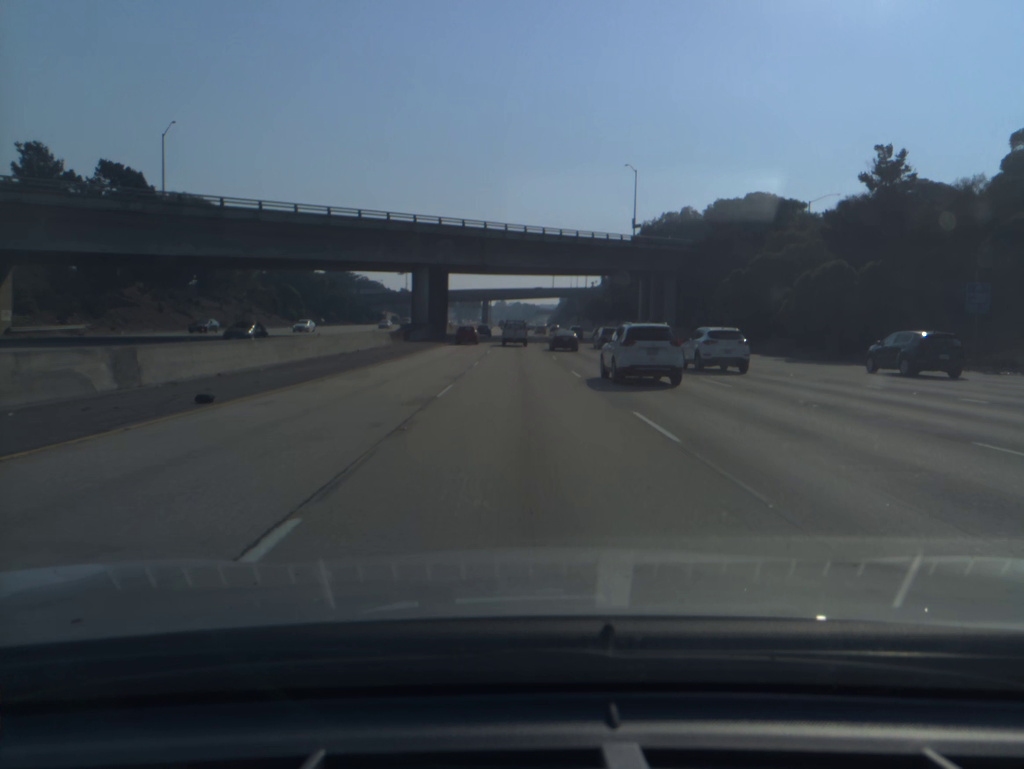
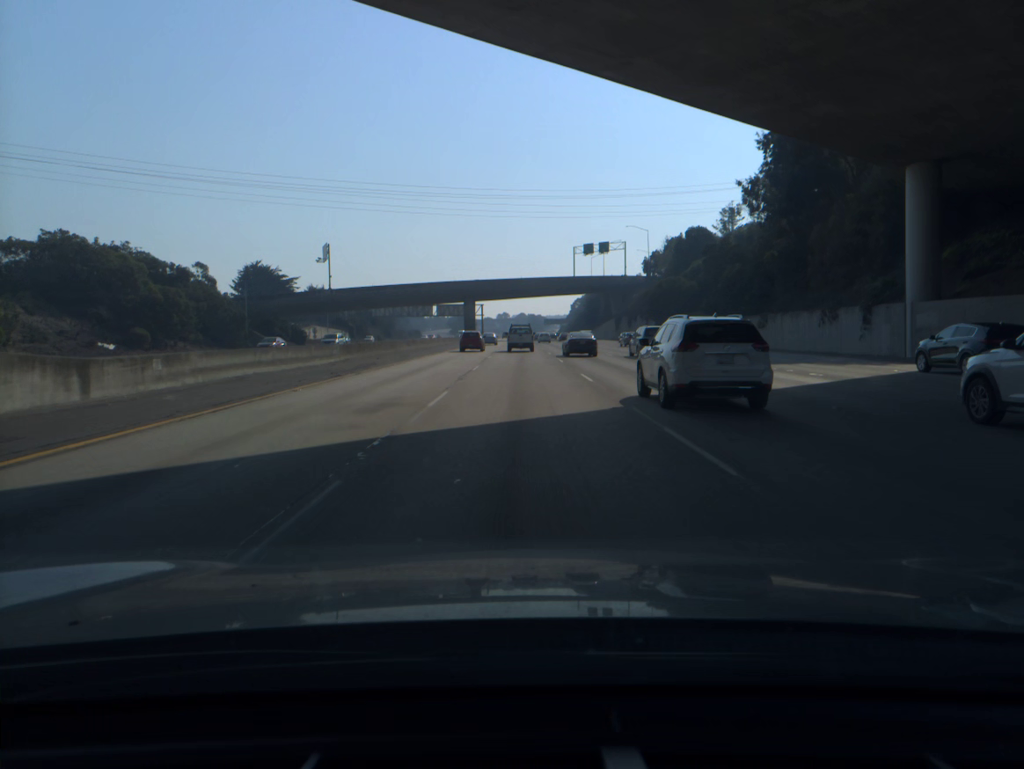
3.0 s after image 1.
(-0.7, +89.8) m; 0°
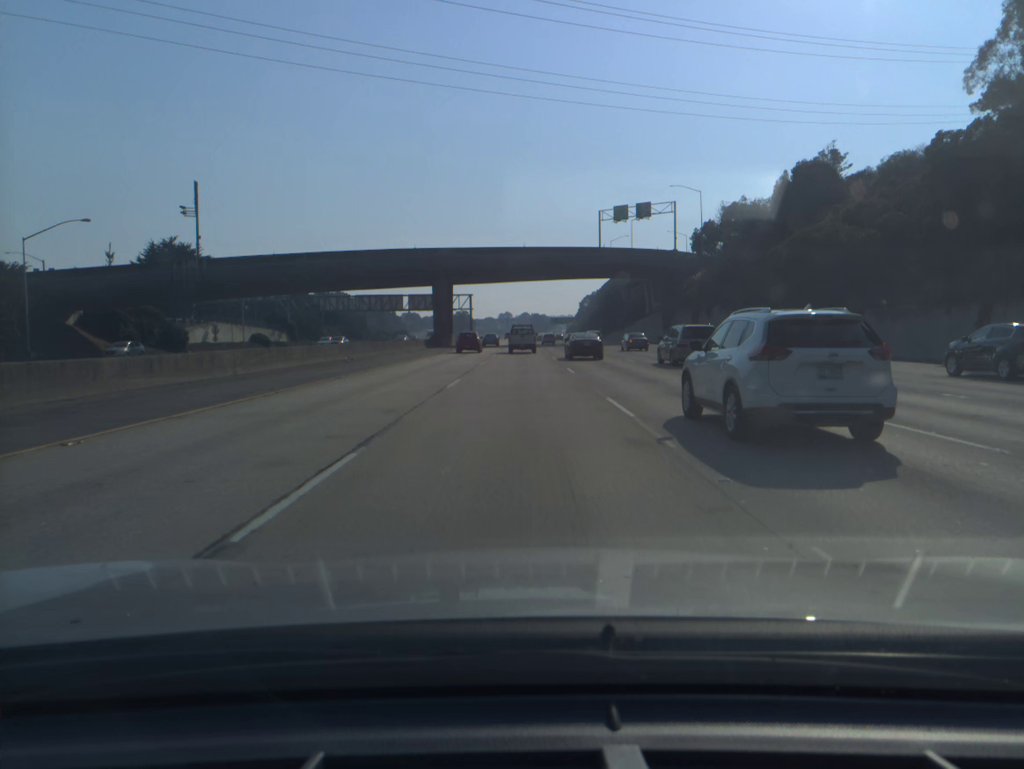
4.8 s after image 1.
(-0.3, +53.3) m; 0°
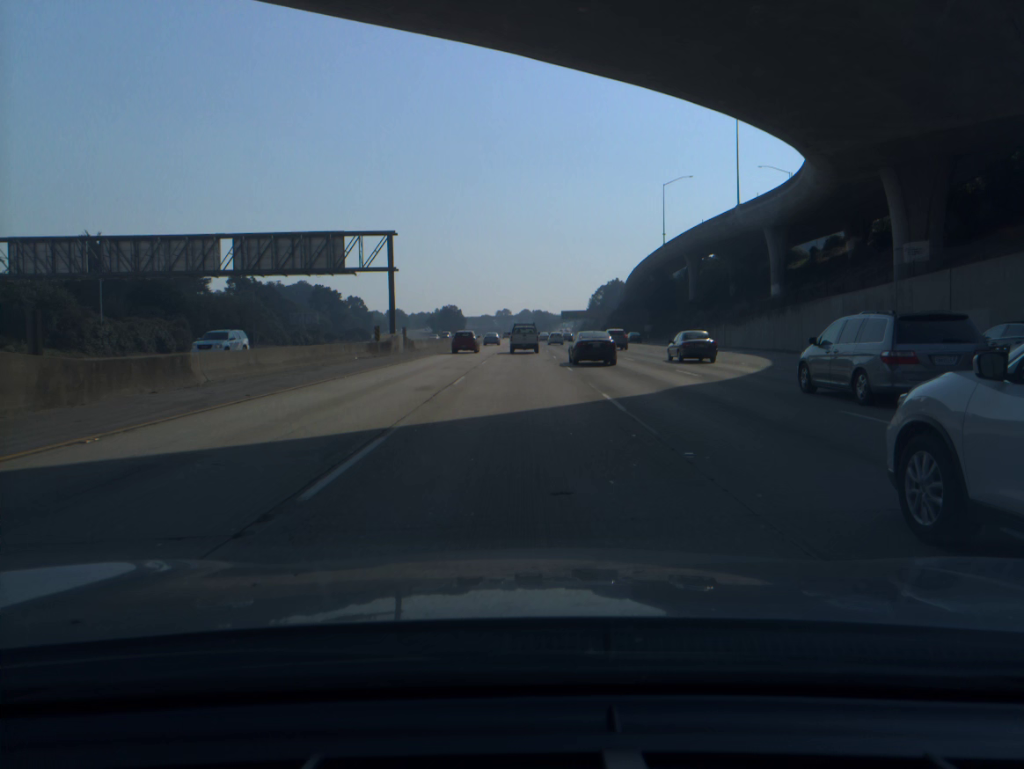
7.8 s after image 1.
(+0.1, +86.9) m; 0°
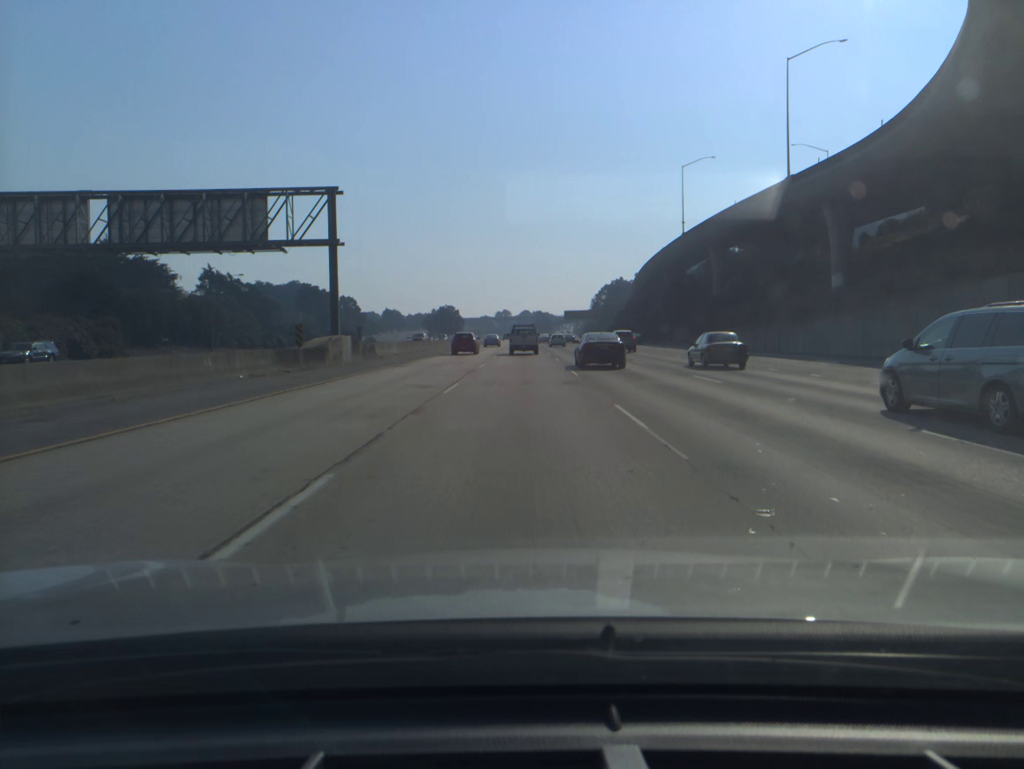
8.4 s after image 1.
(0.0, +17.2) m; 0°
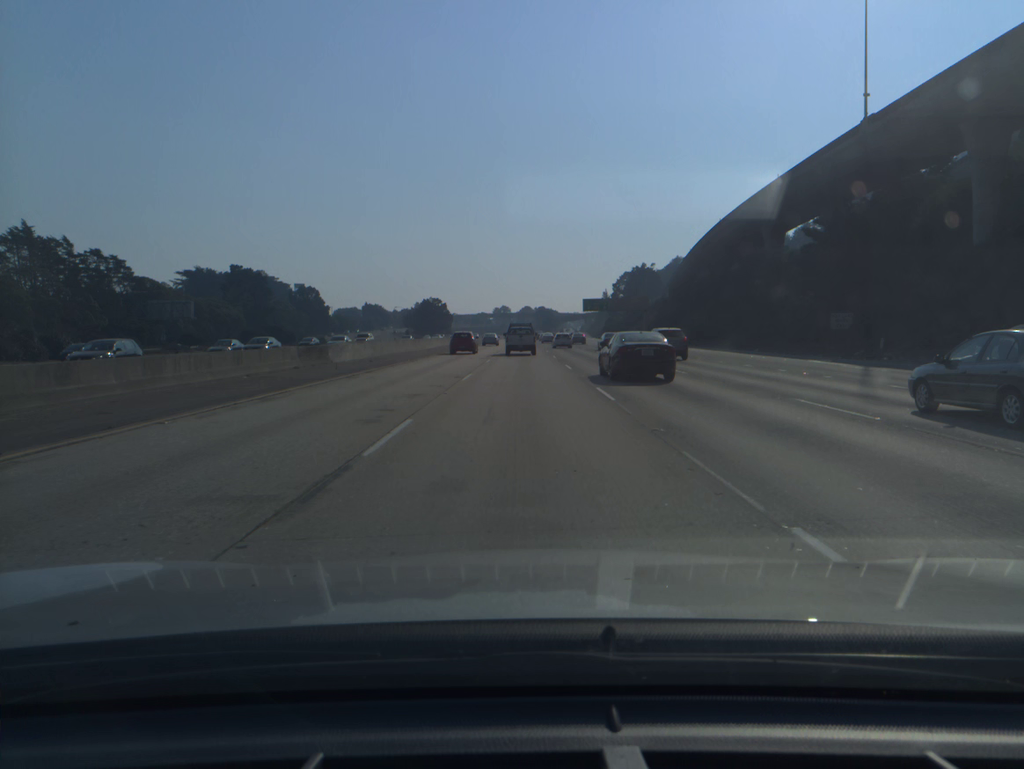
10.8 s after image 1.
(-0.2, +67.9) m; 0°
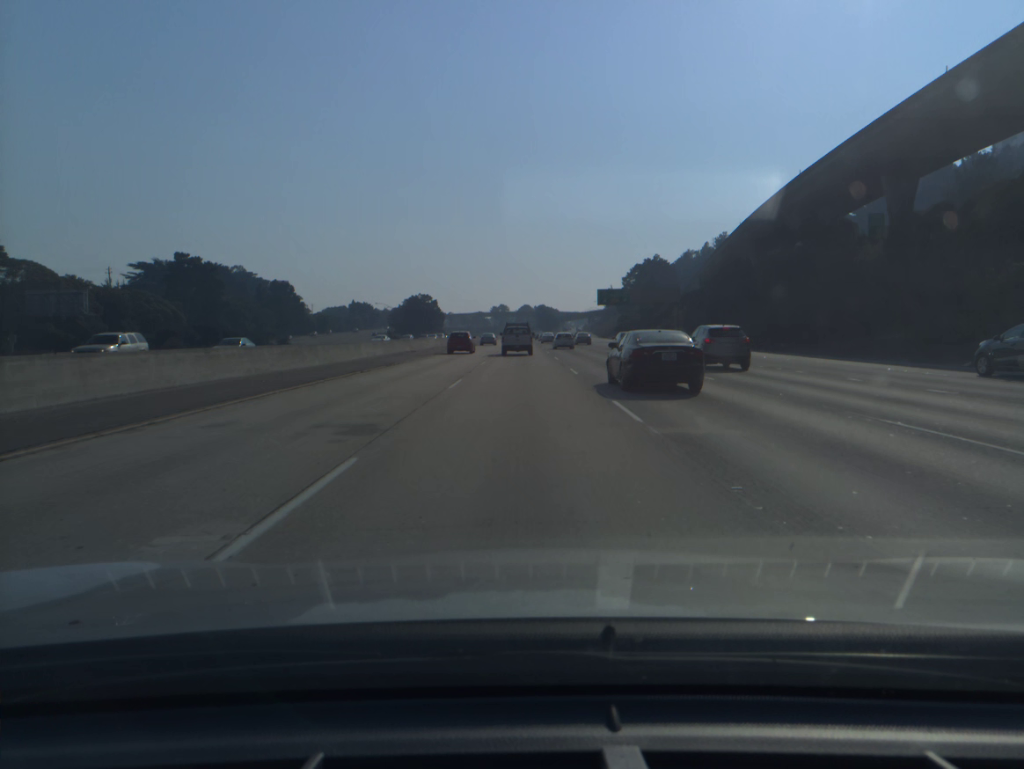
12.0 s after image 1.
(+0.1, +33.6) m; 0°
